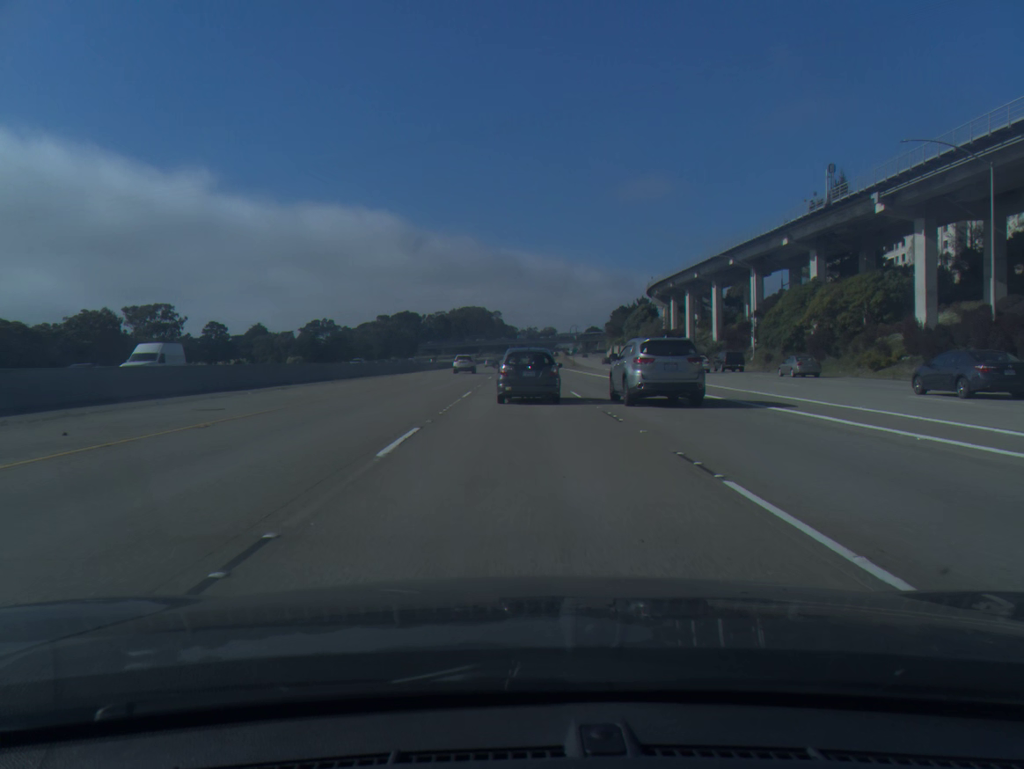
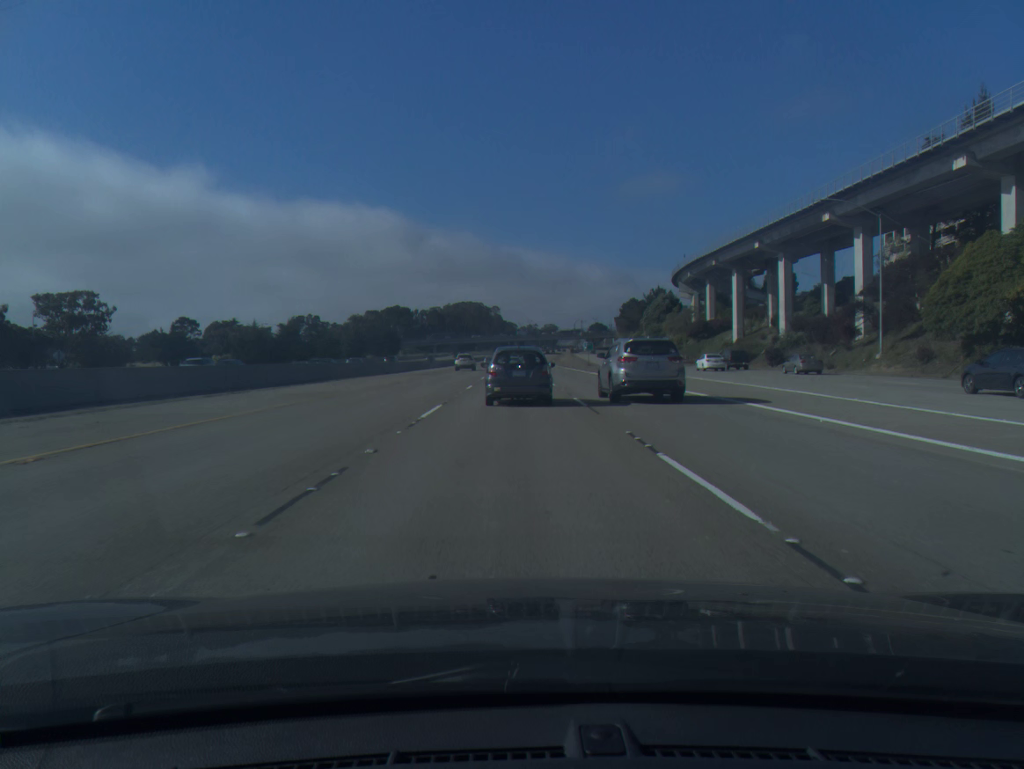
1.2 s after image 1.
(+0.1, +33.4) m; 0°
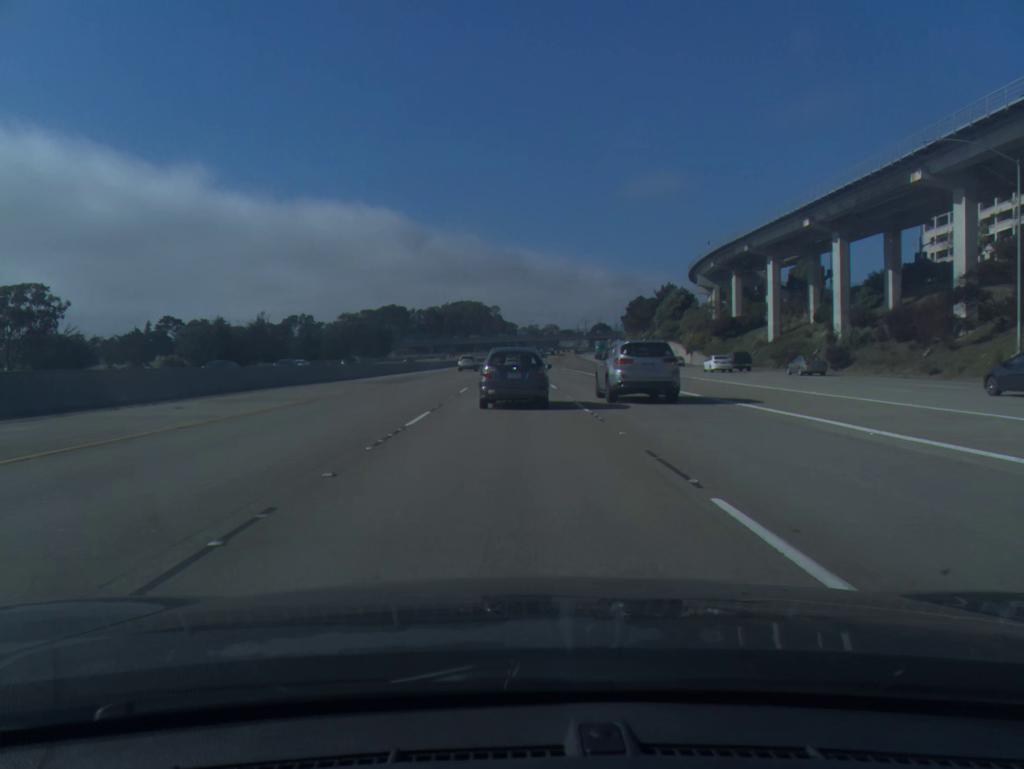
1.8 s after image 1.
(0.0, +16.6) m; 0°
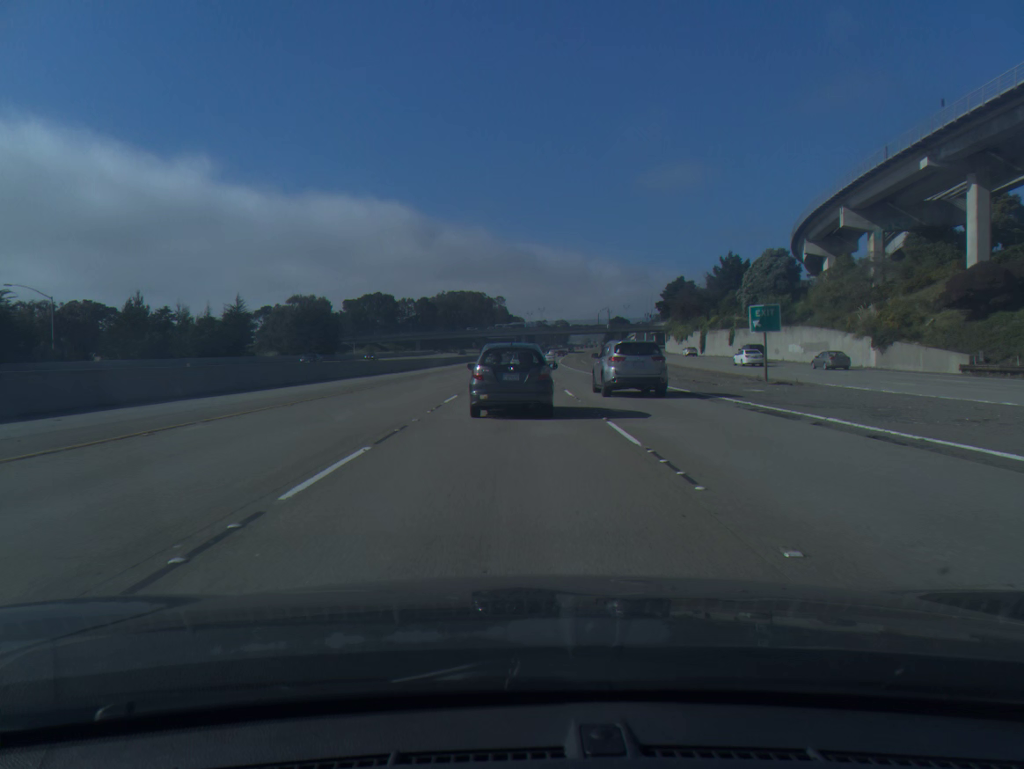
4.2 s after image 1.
(-0.3, +65.8) m; 0°
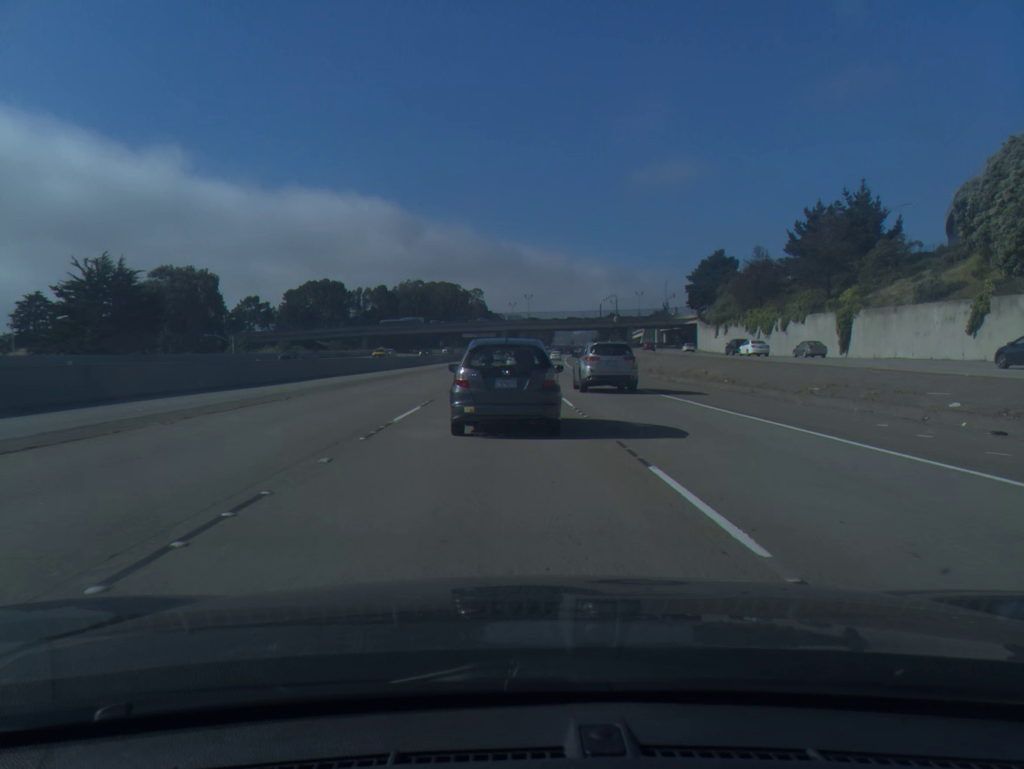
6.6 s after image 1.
(+0.2, +64.1) m; +1°
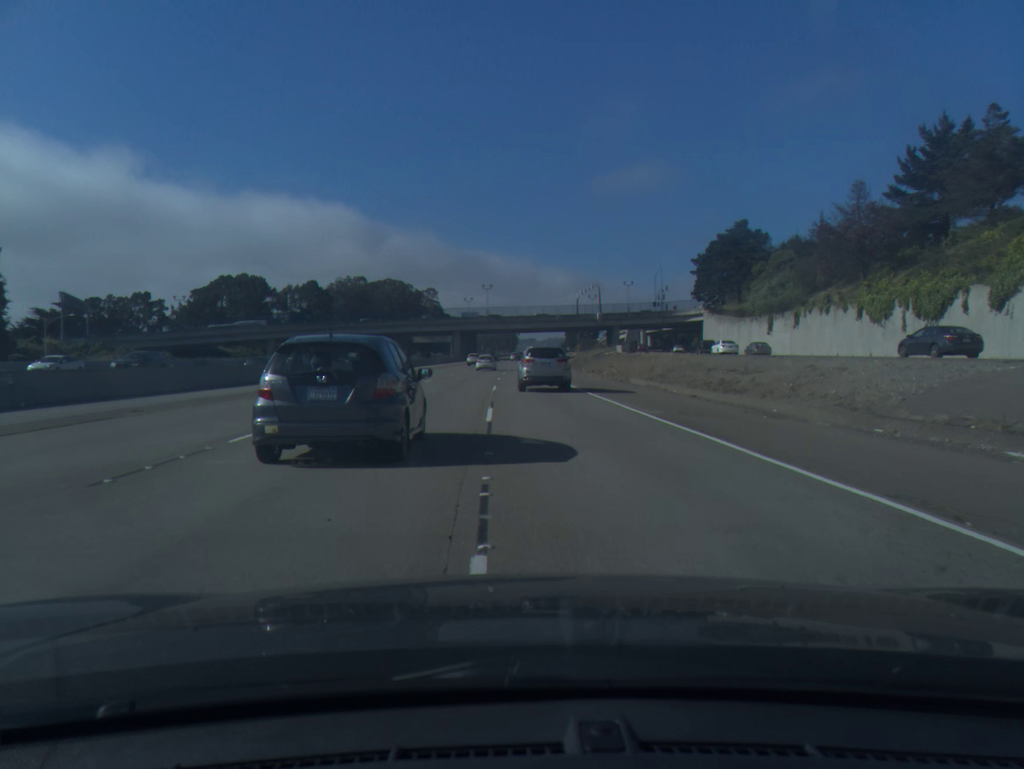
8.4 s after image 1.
(+1.3, +47.0) m; +3°
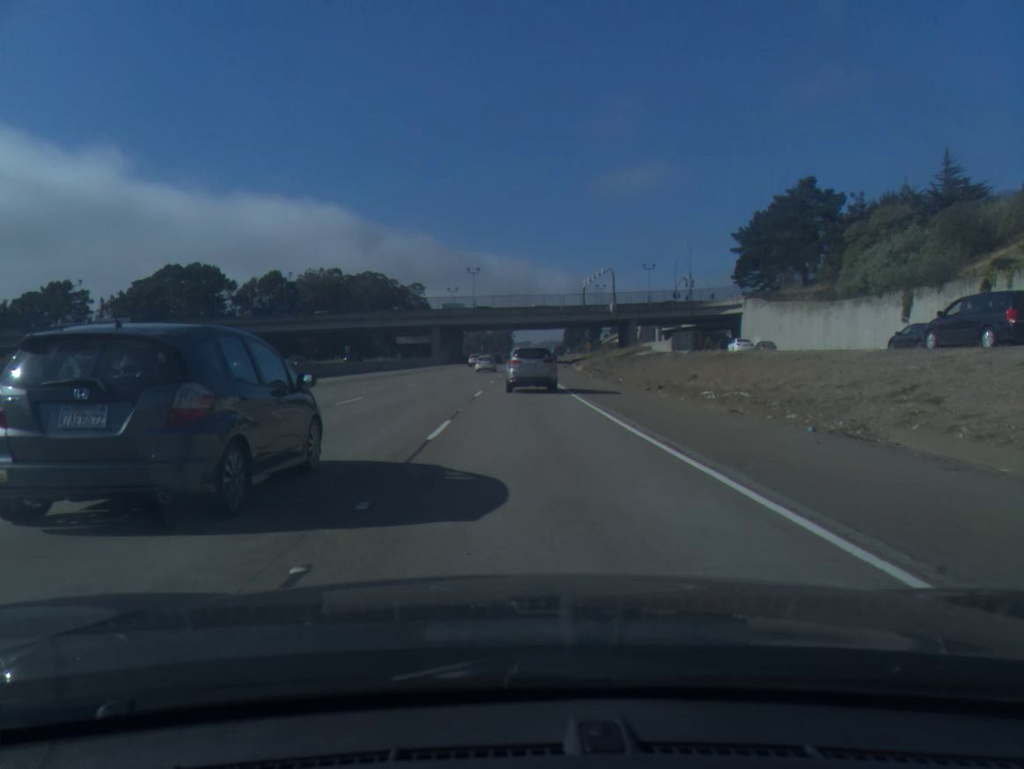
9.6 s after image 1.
(+0.2, +32.2) m; 0°
